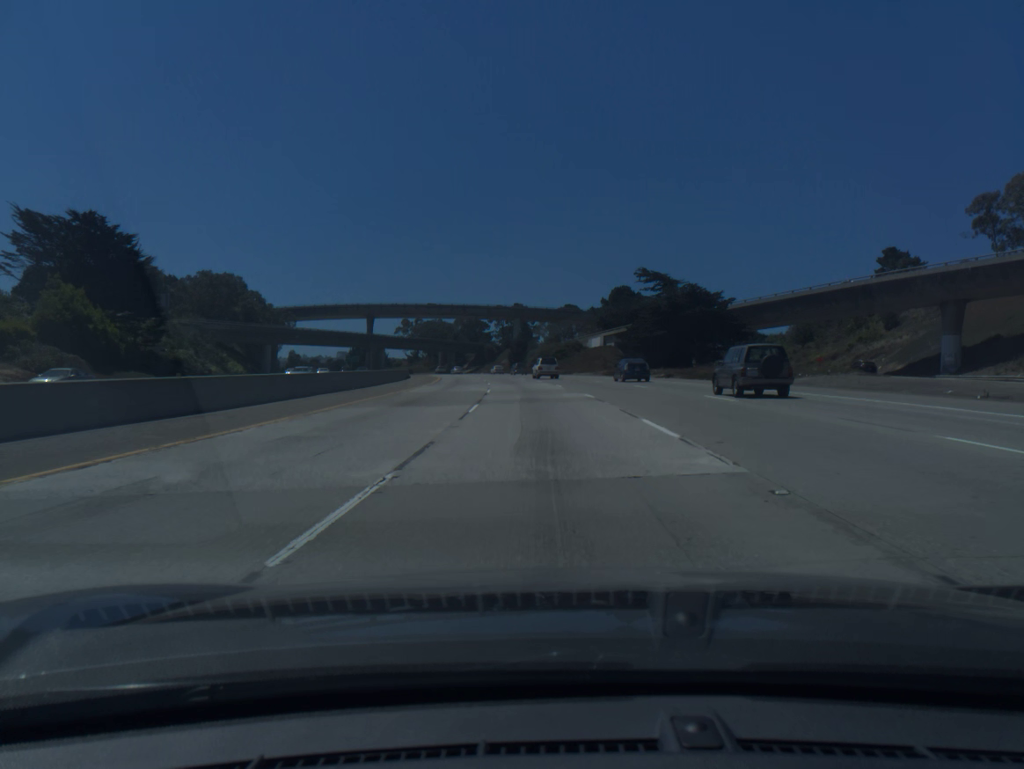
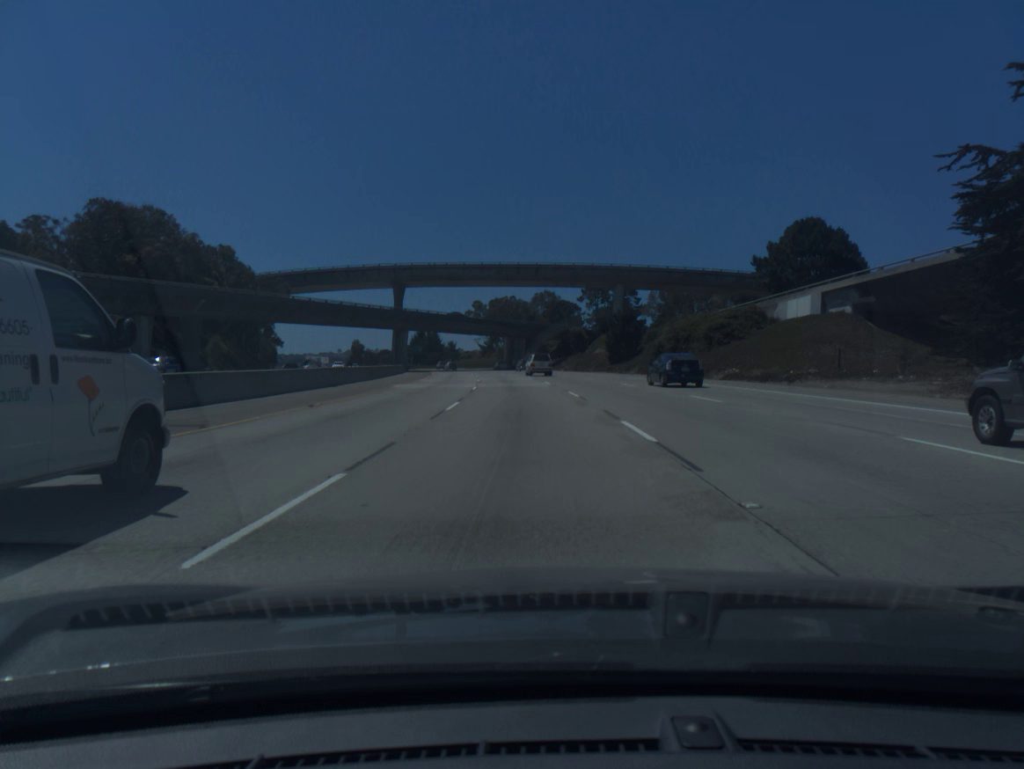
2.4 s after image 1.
(-3.3, +73.0) m; -7°
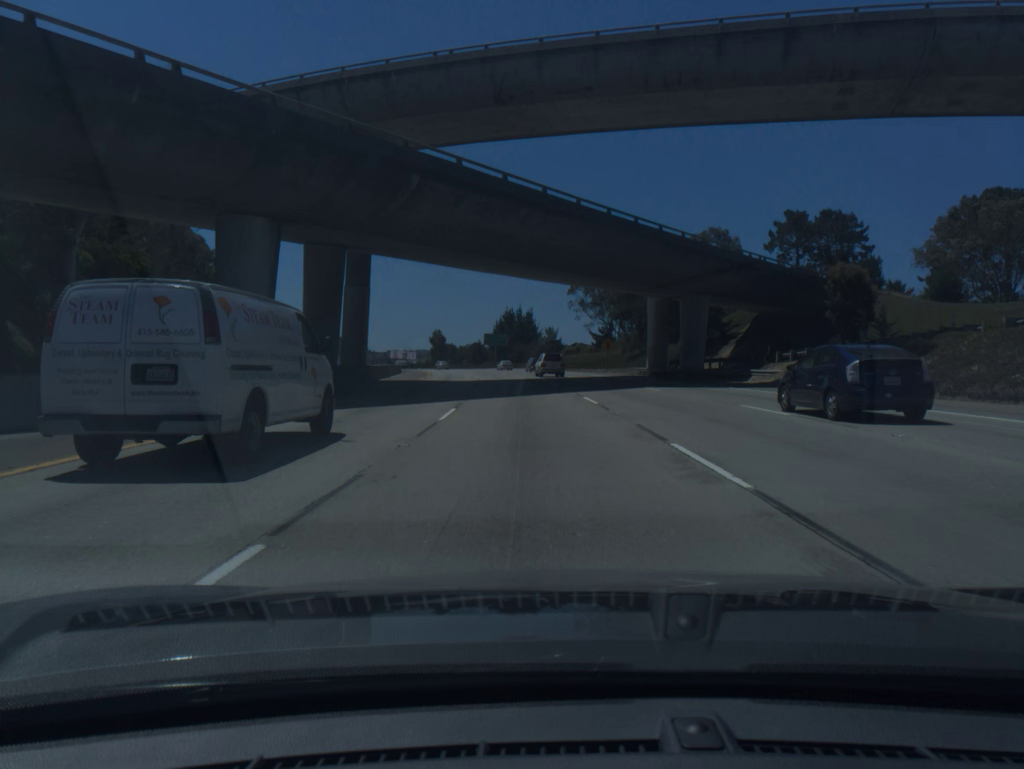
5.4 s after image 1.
(-6.9, +91.2) m; -8°
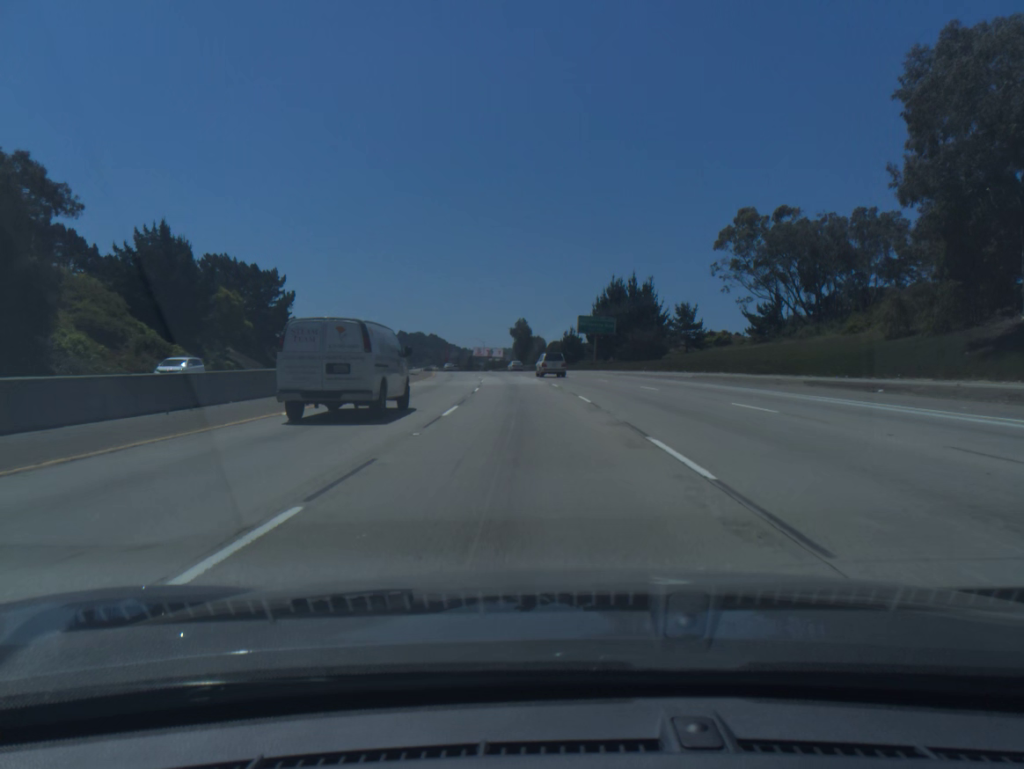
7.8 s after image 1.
(-4.2, +72.0) m; -7°
